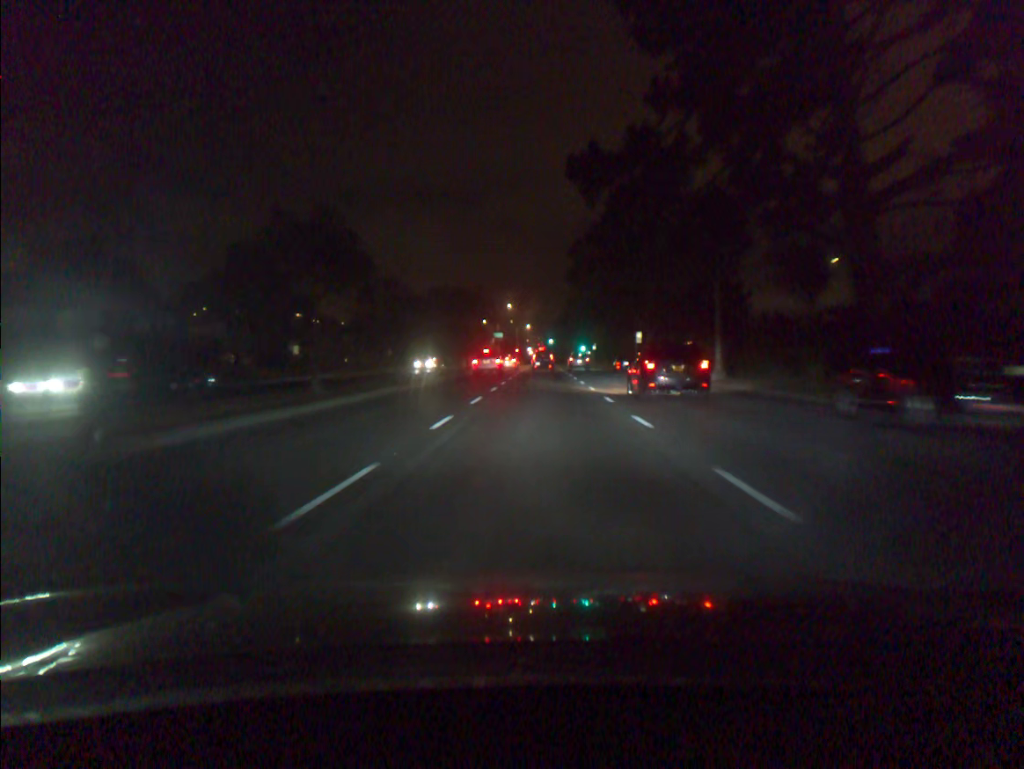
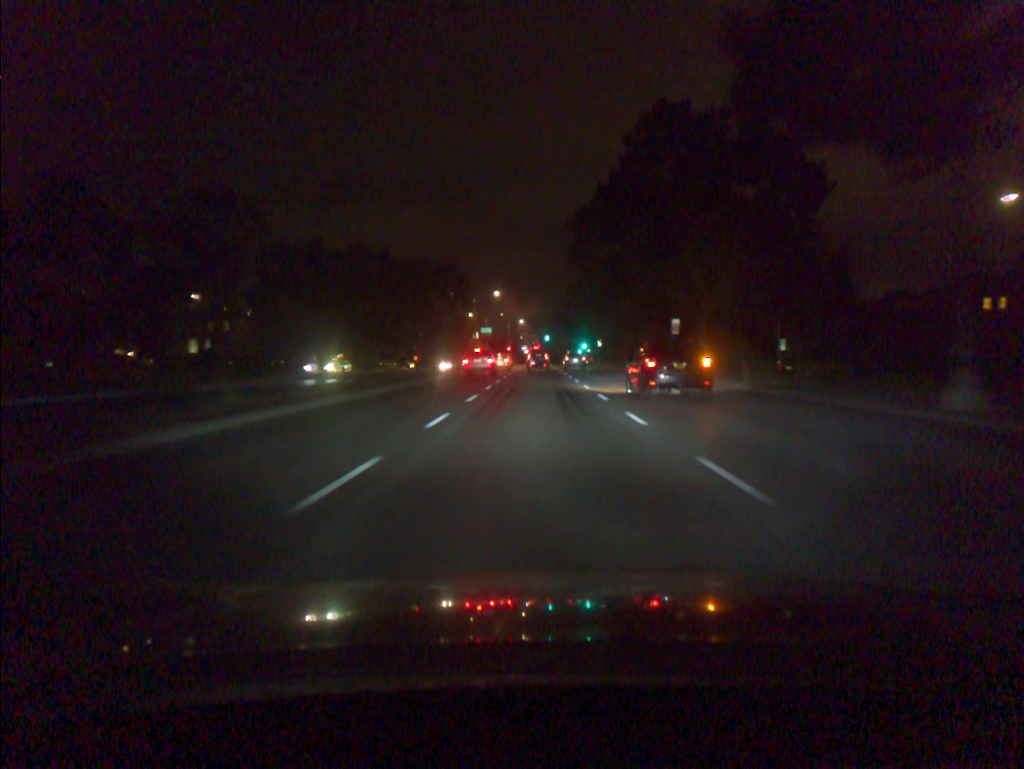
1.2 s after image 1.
(0.0, +21.7) m; 0°
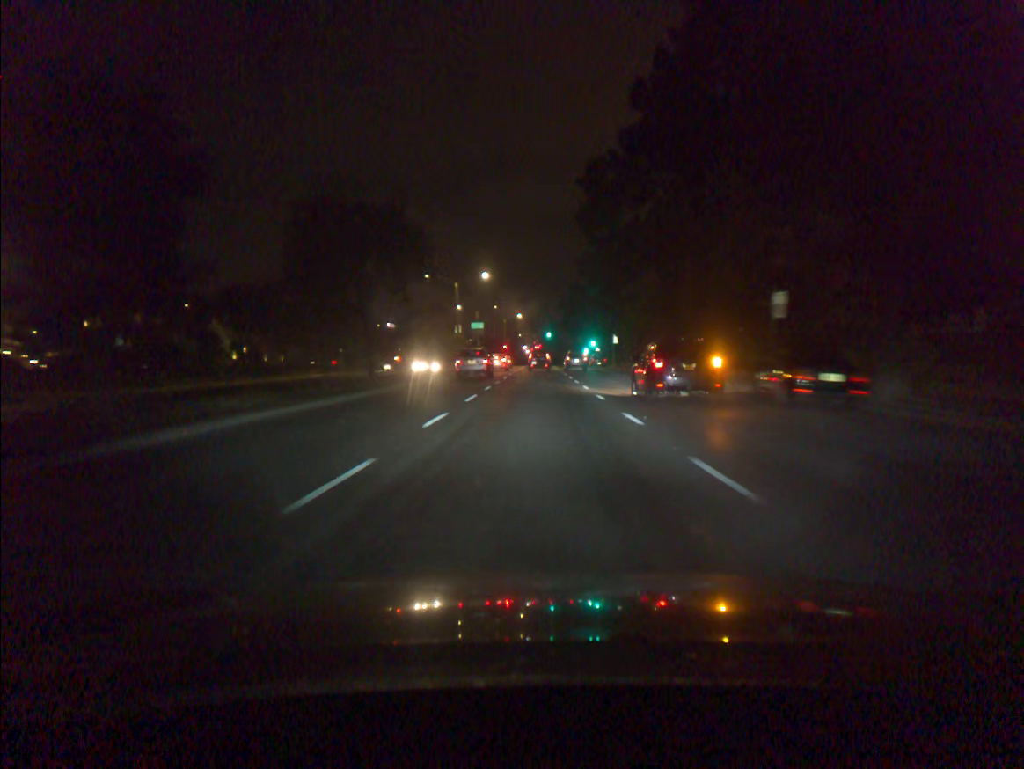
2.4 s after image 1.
(0.0, +21.7) m; 0°
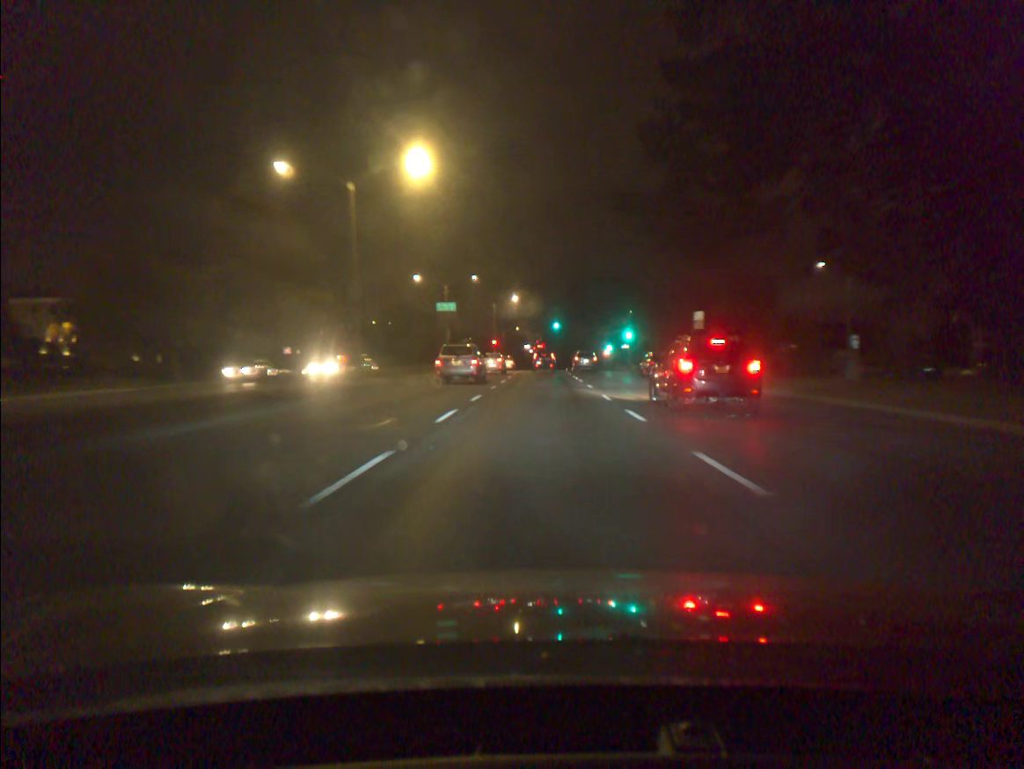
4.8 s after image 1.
(-0.1, +43.4) m; 0°
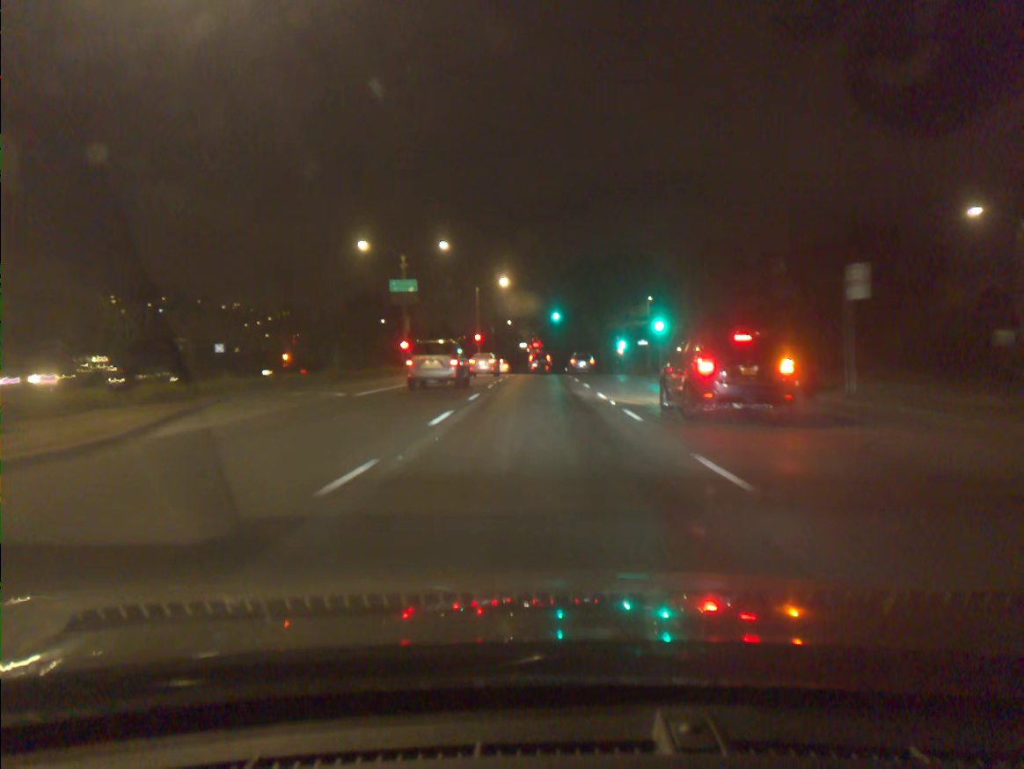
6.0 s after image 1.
(0.0, +21.8) m; 0°
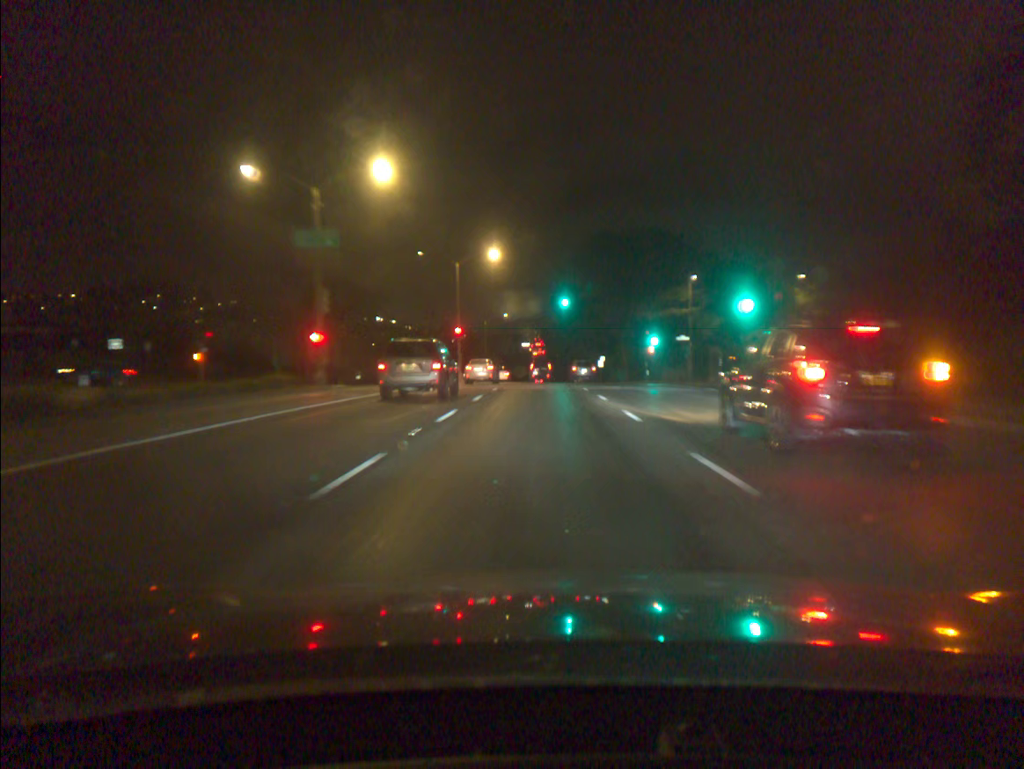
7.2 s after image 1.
(0.0, +21.7) m; 0°
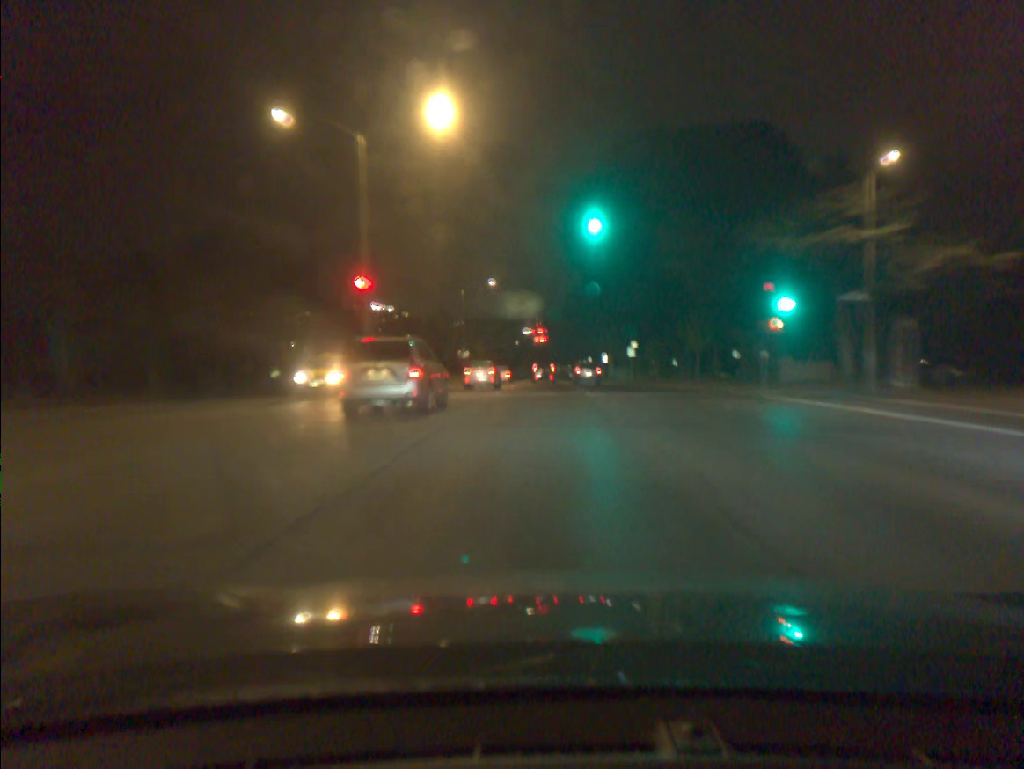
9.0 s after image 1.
(-0.1, +32.7) m; 0°
